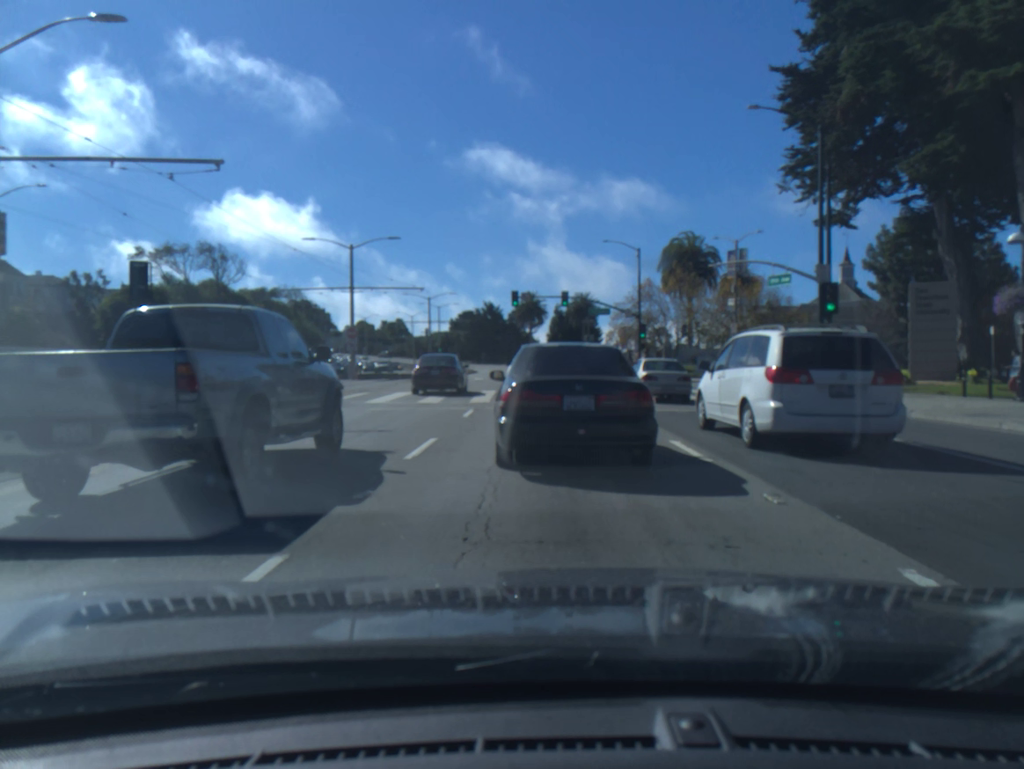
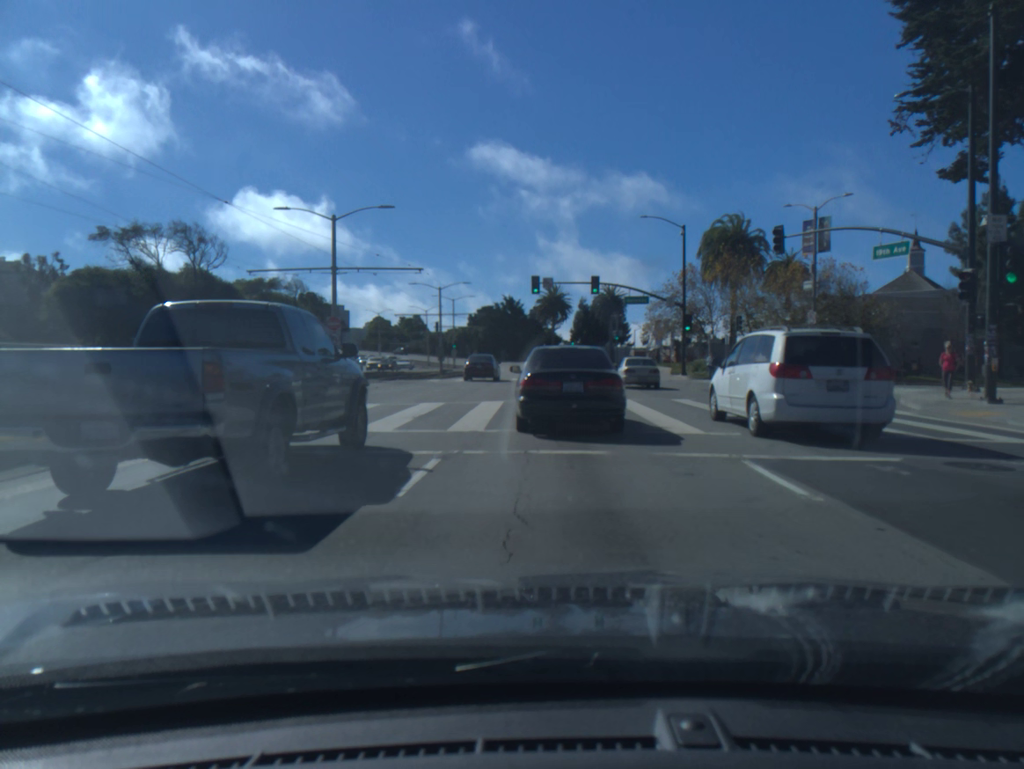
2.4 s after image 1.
(-0.3, +9.9) m; -2°
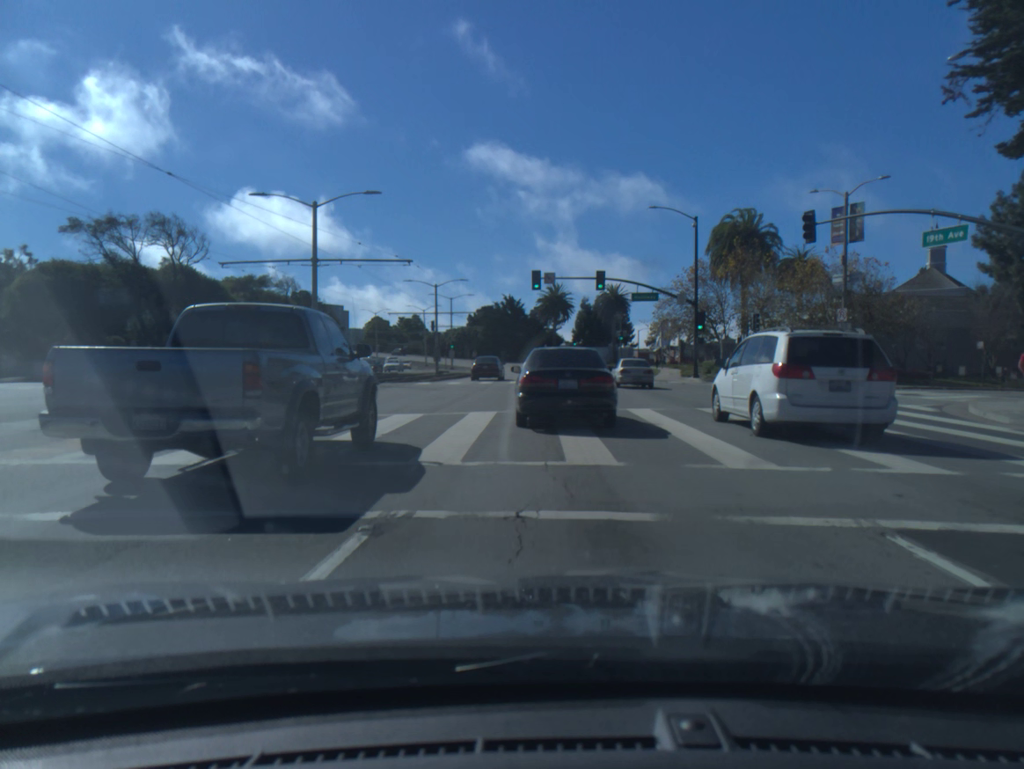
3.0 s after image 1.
(0.0, +3.9) m; 0°
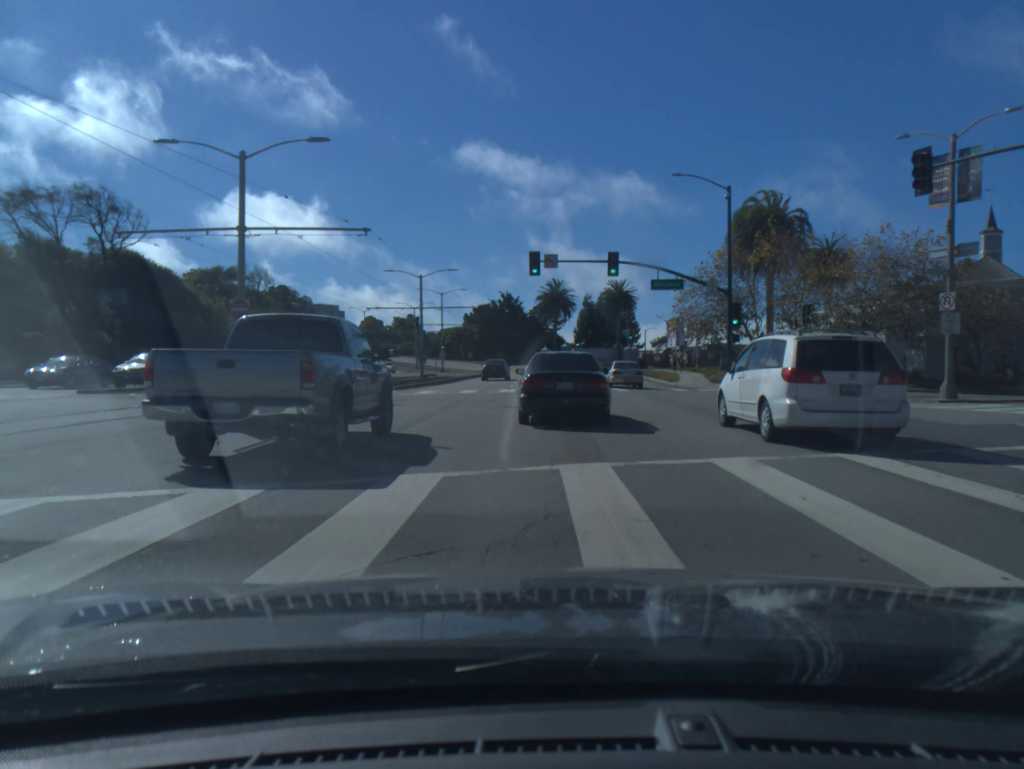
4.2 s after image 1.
(0.0, +9.5) m; 0°
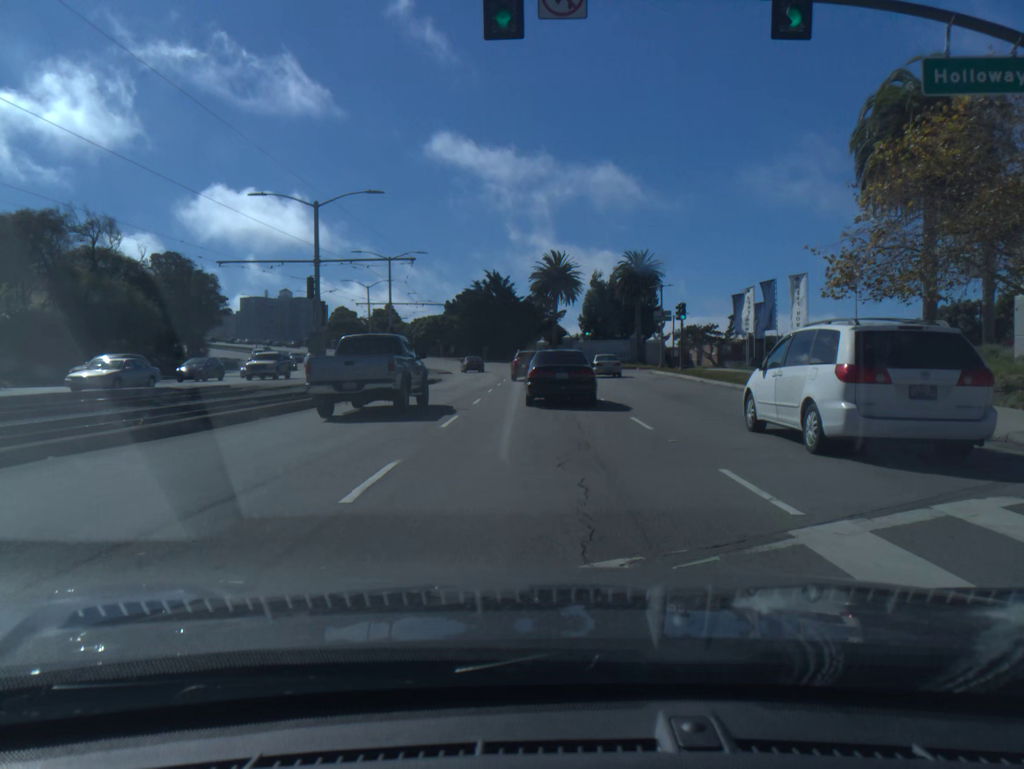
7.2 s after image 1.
(+0.1, +31.4) m; 0°
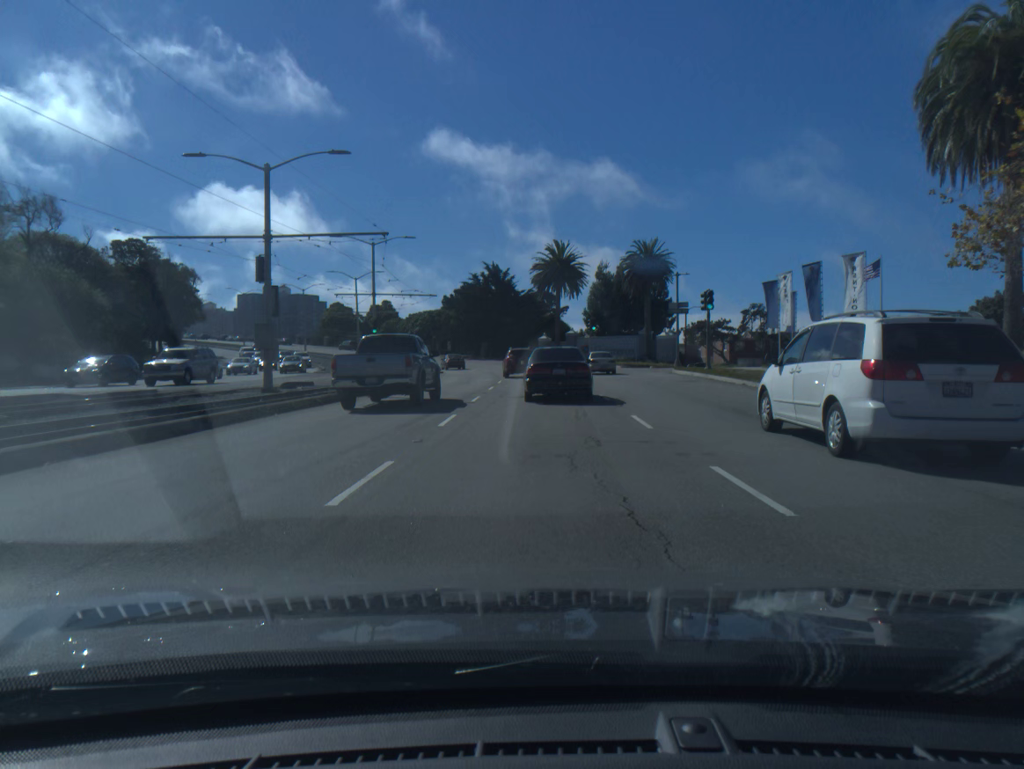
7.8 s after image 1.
(0.0, +7.3) m; 0°
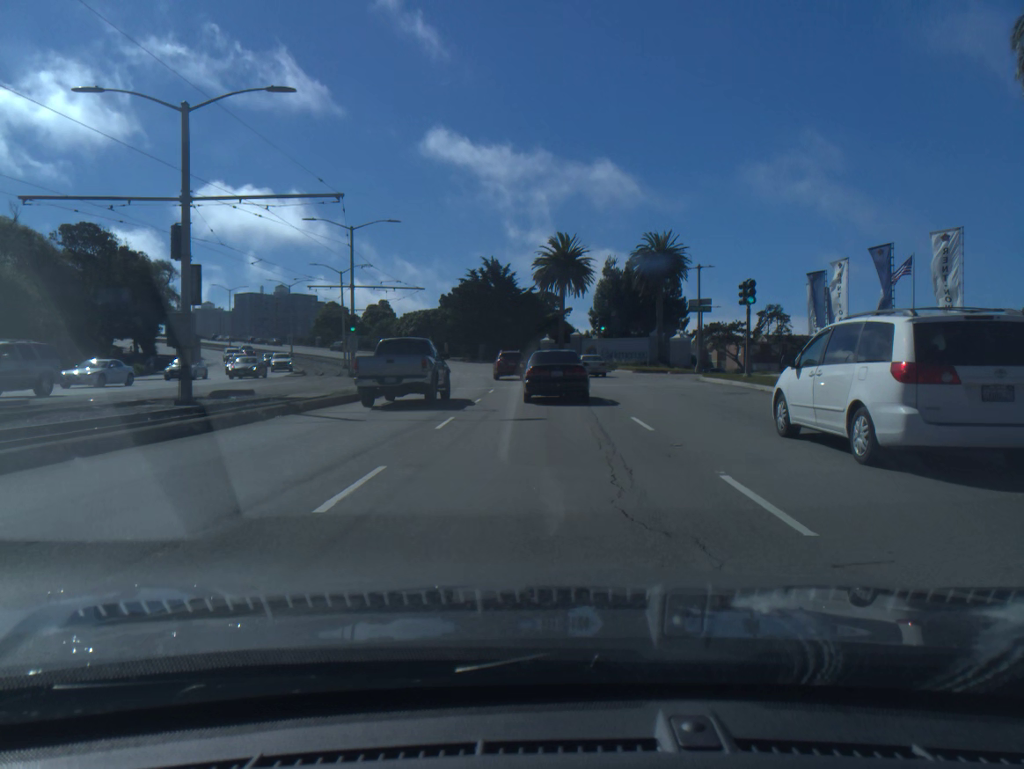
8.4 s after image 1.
(0.0, +7.6) m; 0°
